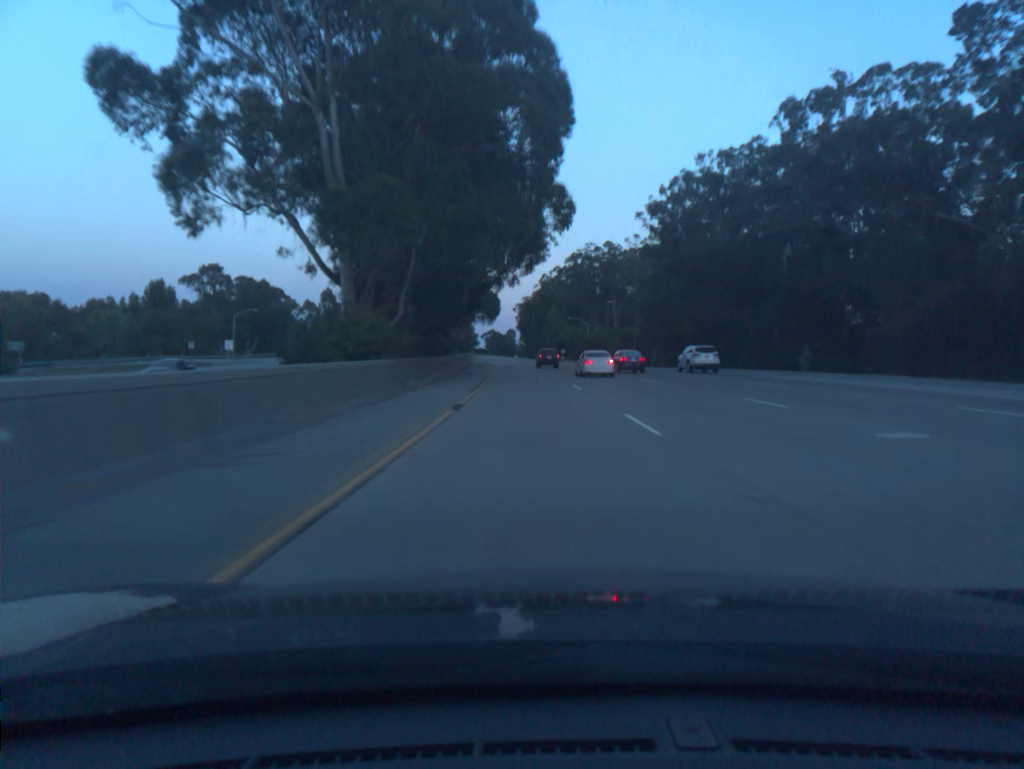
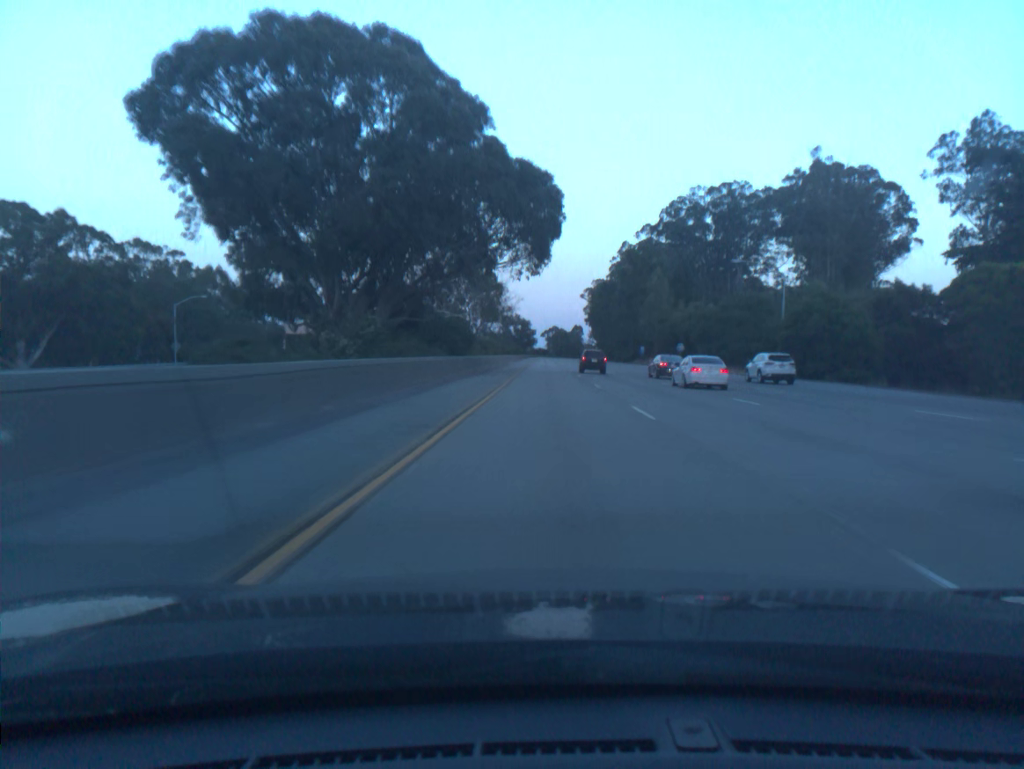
(-4.9, +98.2) m; -5°
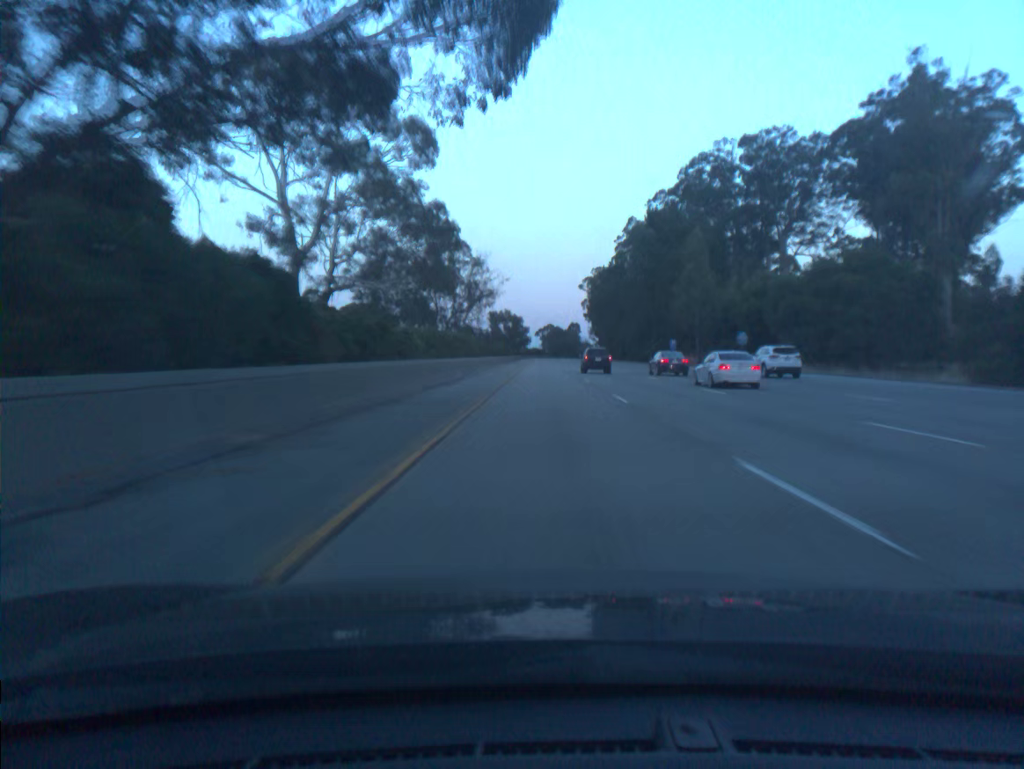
(+0.1, +39.4) m; 0°
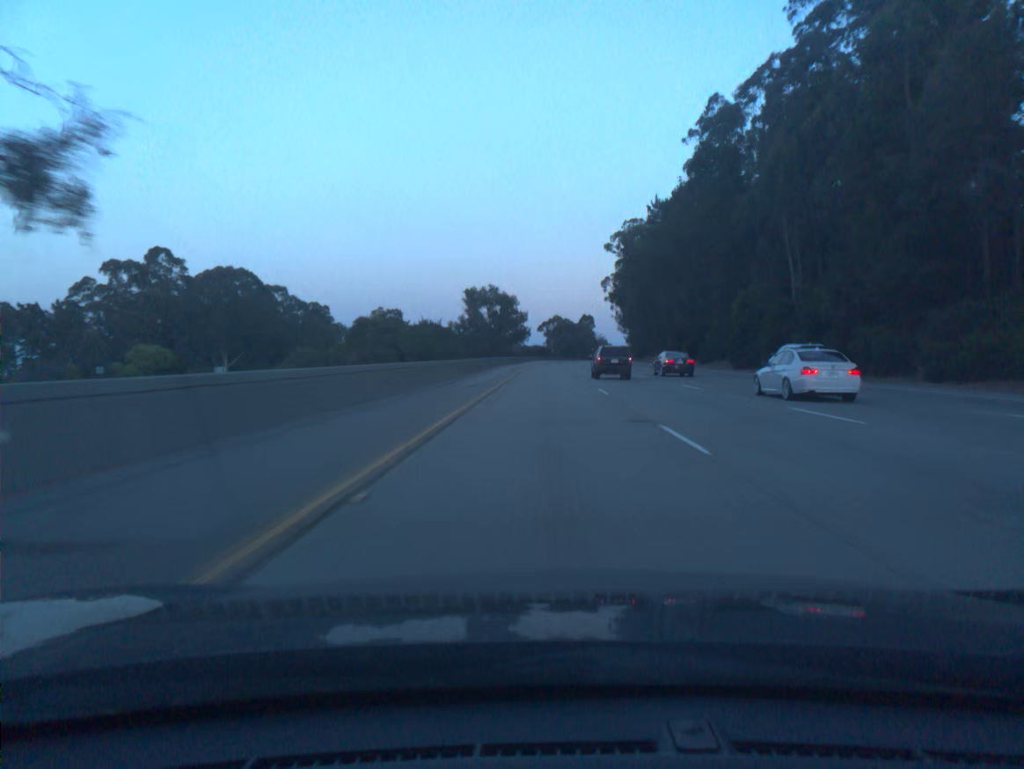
(0.0, +98.4) m; 0°
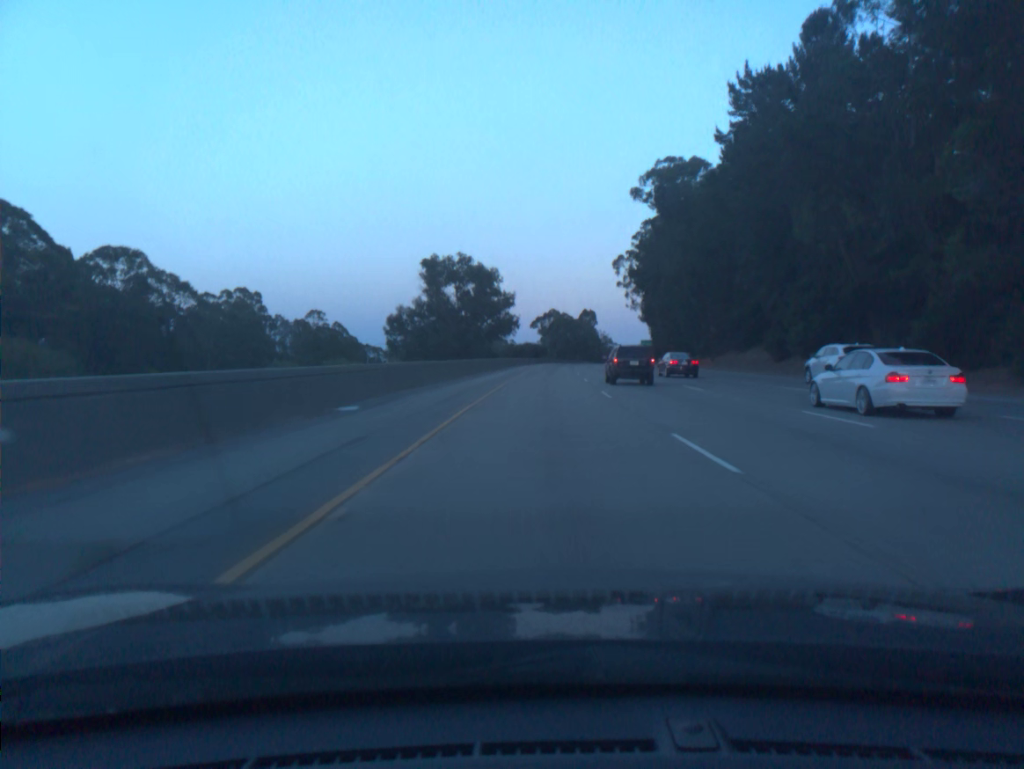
(+0.1, +58.9) m; 0°
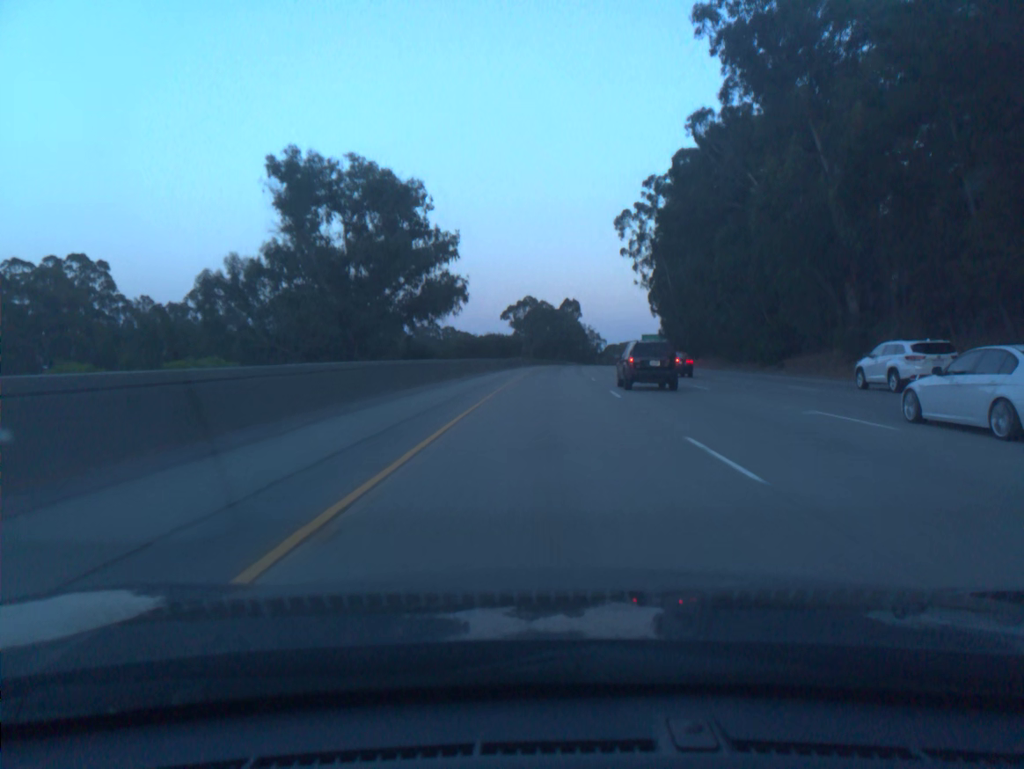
(+0.7, +58.9) m; +2°
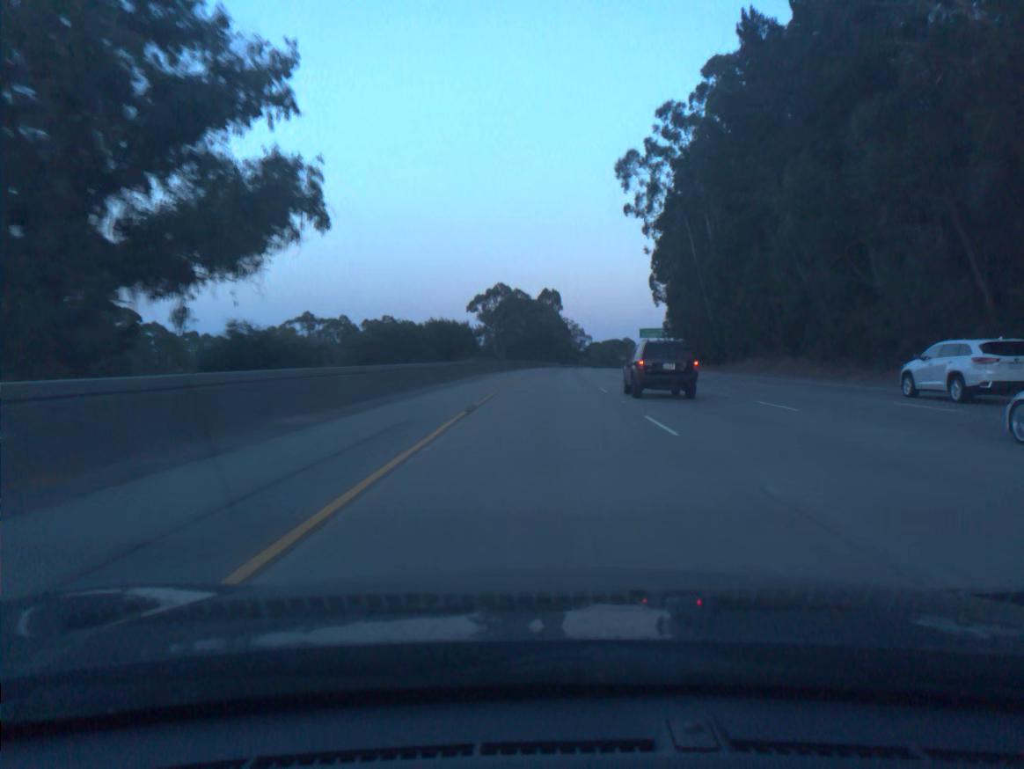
(+0.6, +39.3) m; +2°
